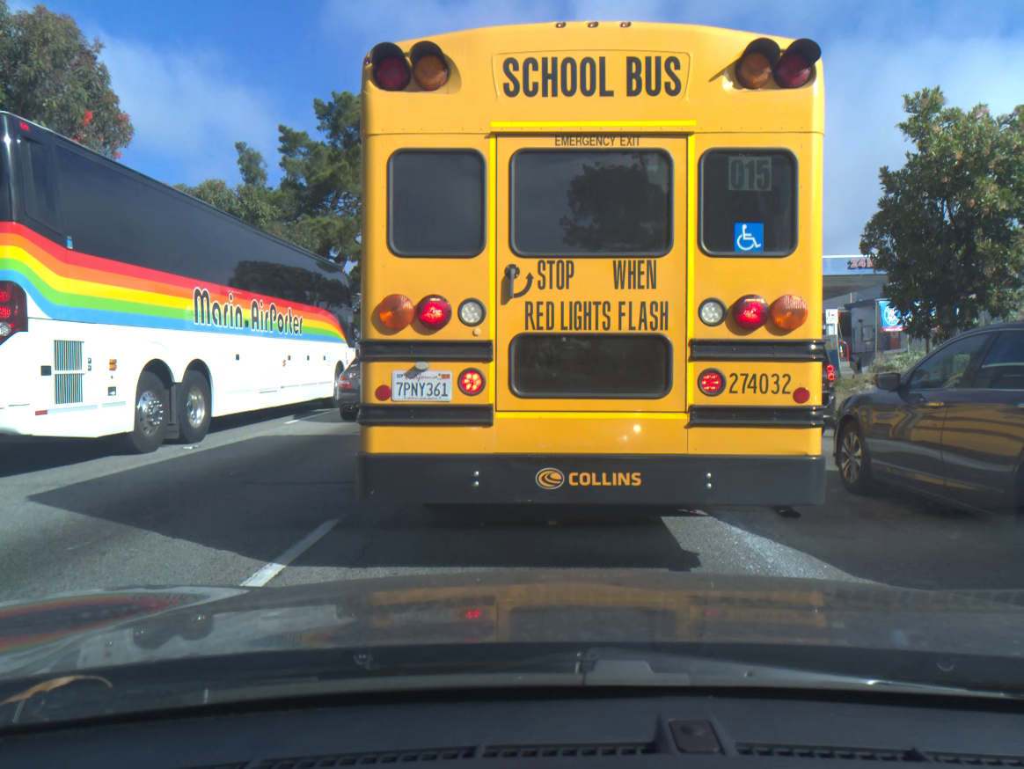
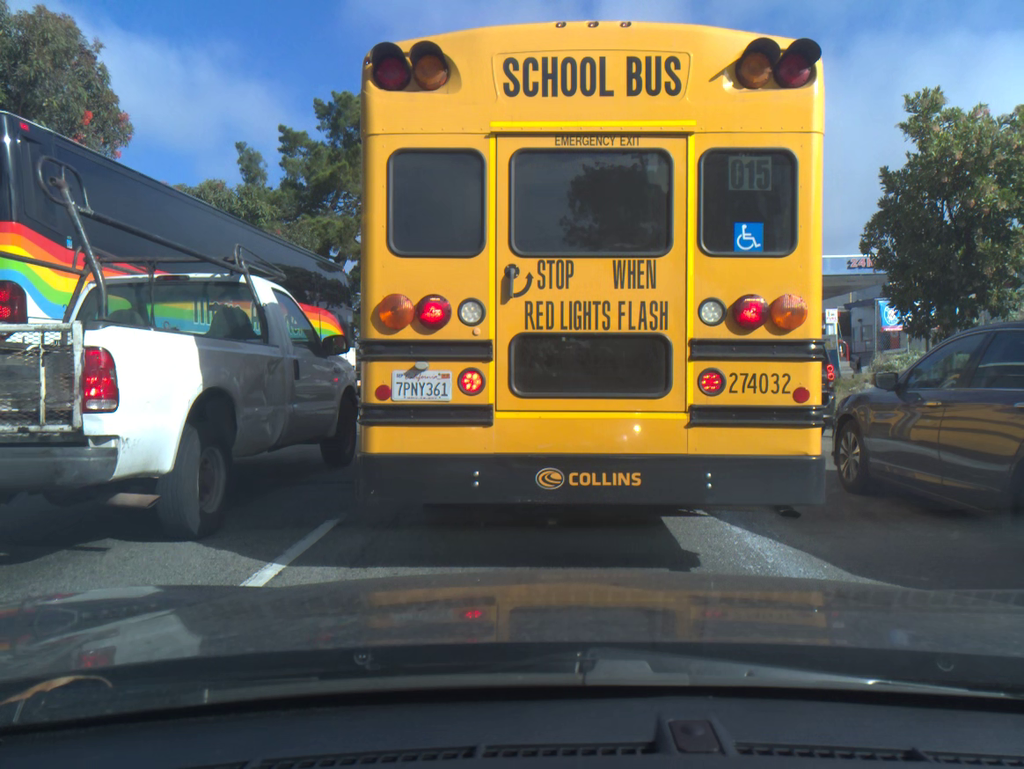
(0.0, 0.0) m; 0°
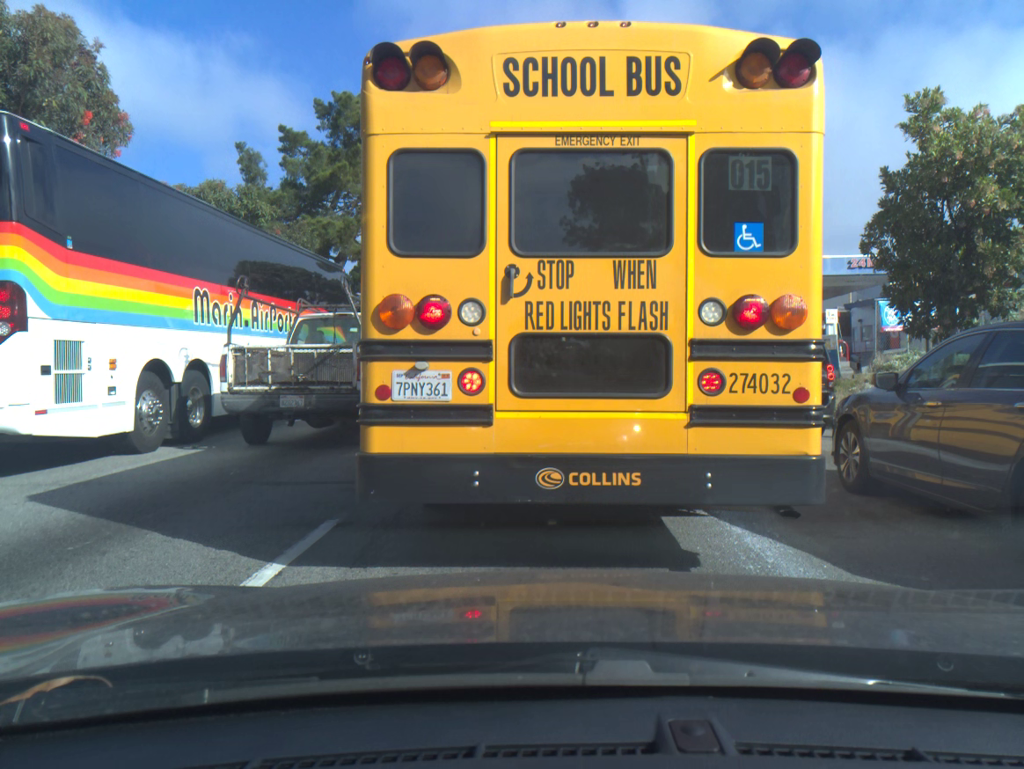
(0.0, 0.0) m; 0°
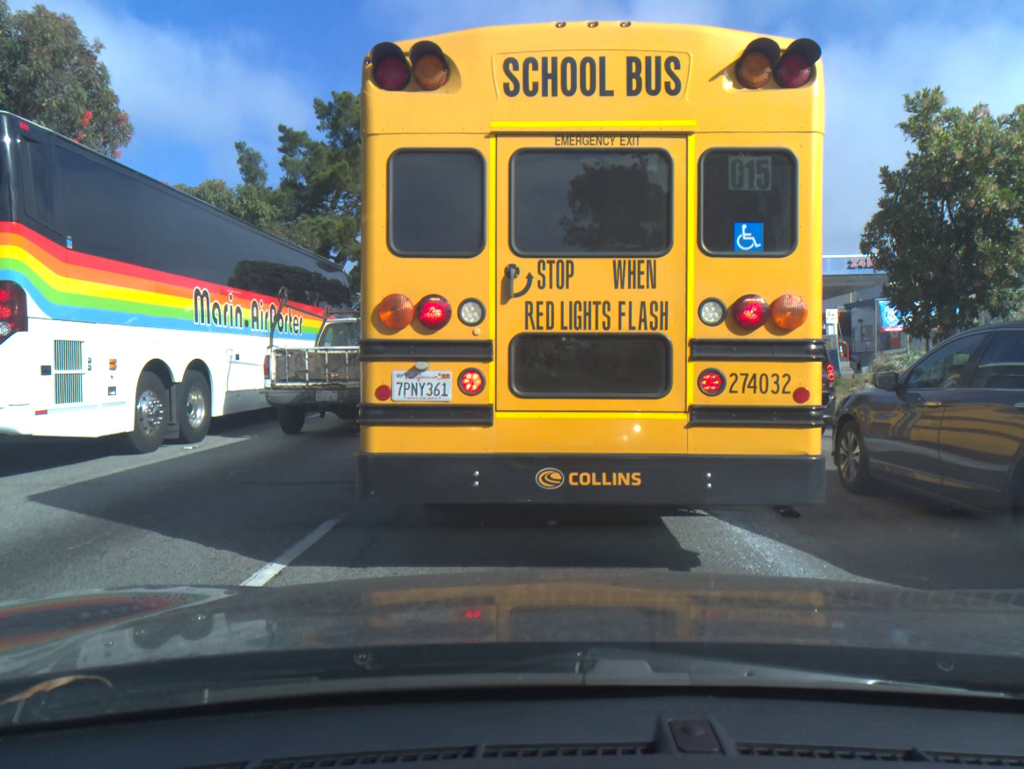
(0.0, 0.0) m; 0°
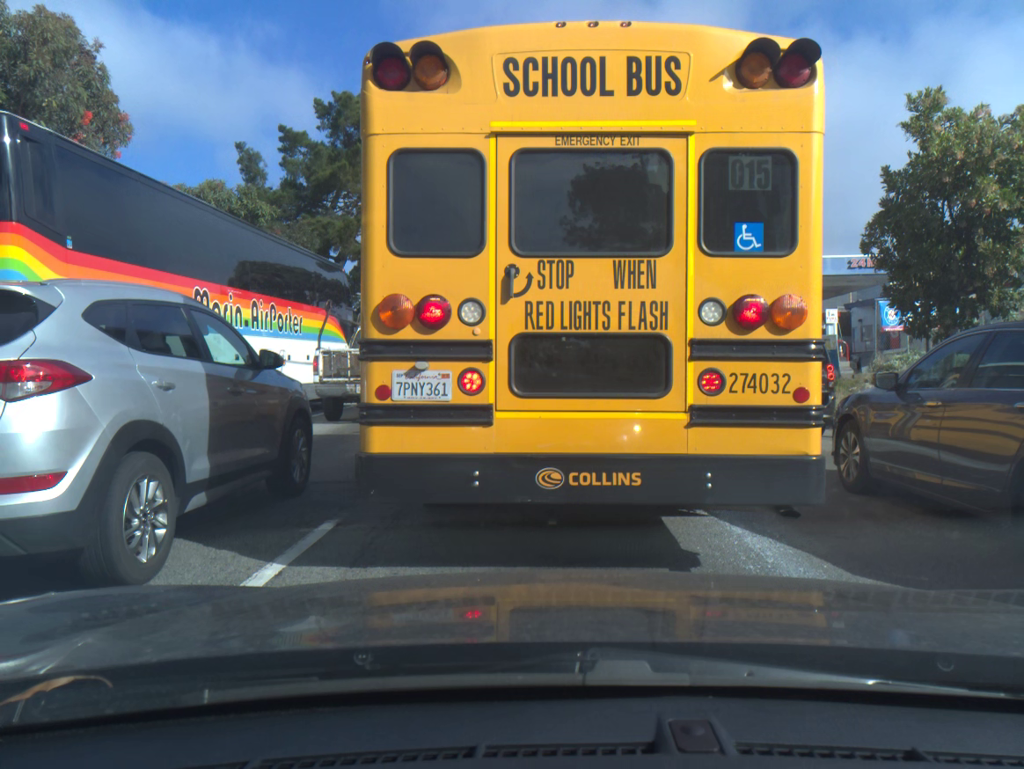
(0.0, 0.0) m; 0°
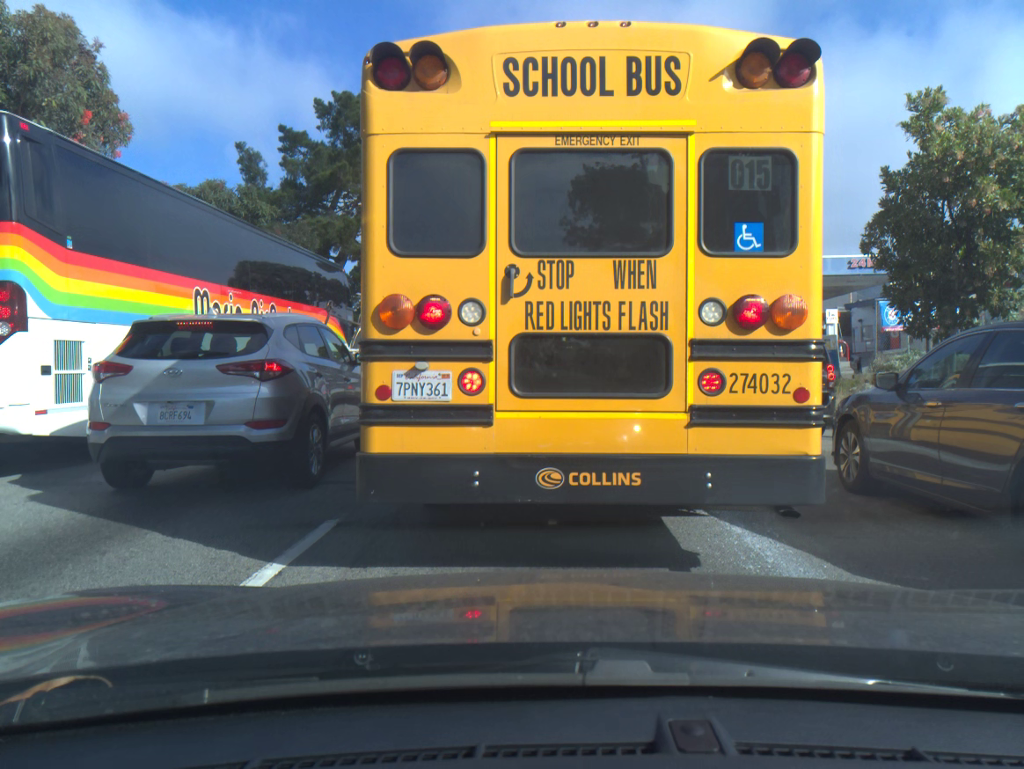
(+0.1, 0.0) m; 0°
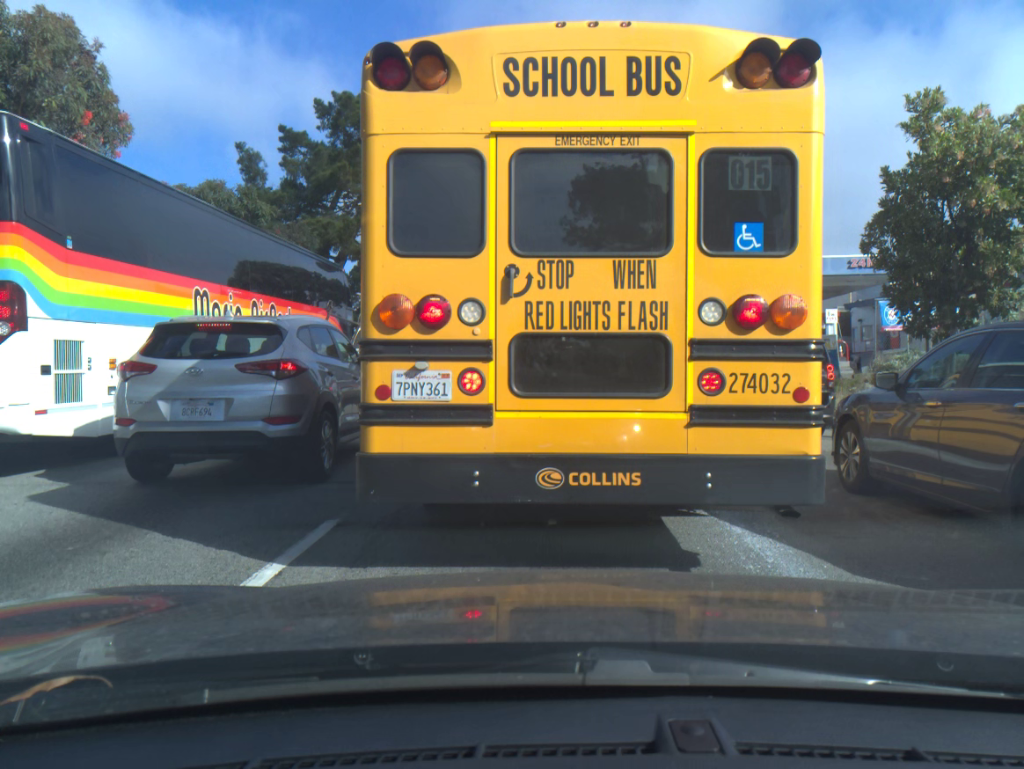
(0.0, 0.0) m; 0°
